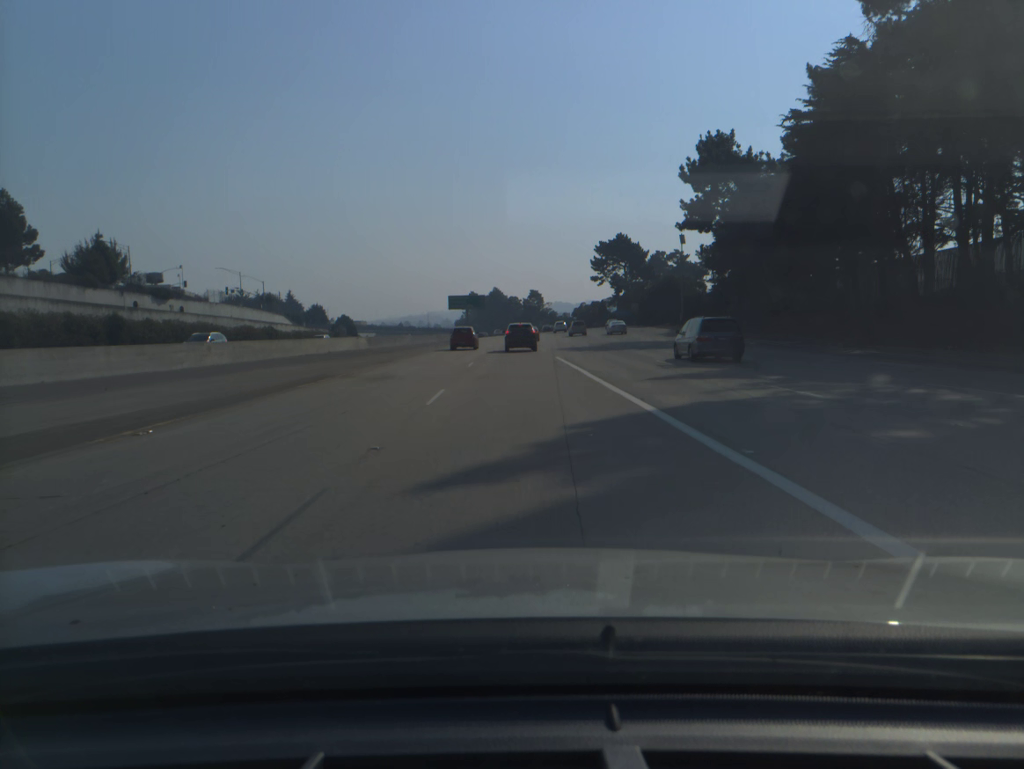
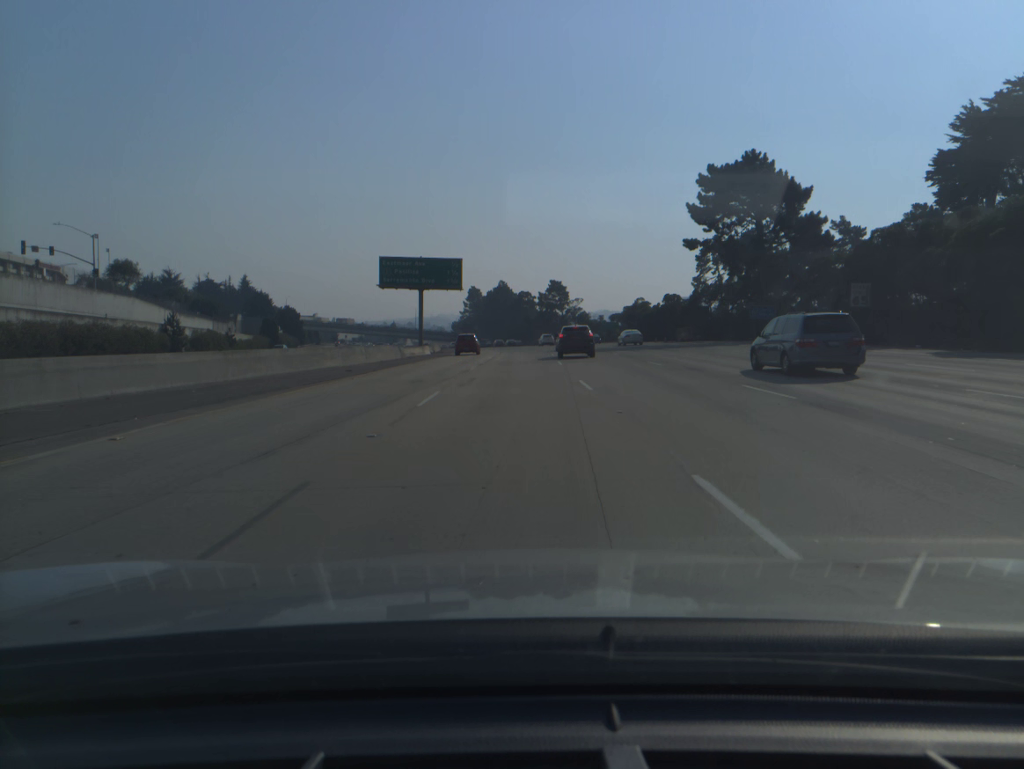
(-1.1, +87.6) m; -1°
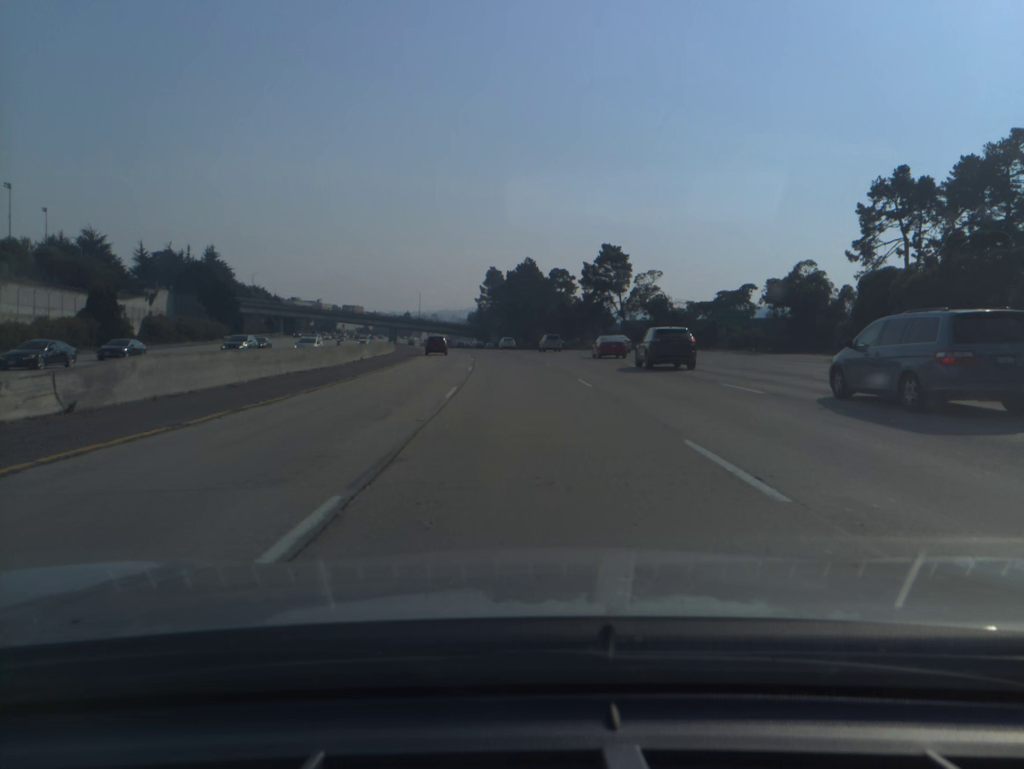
(-0.2, +70.0) m; -2°
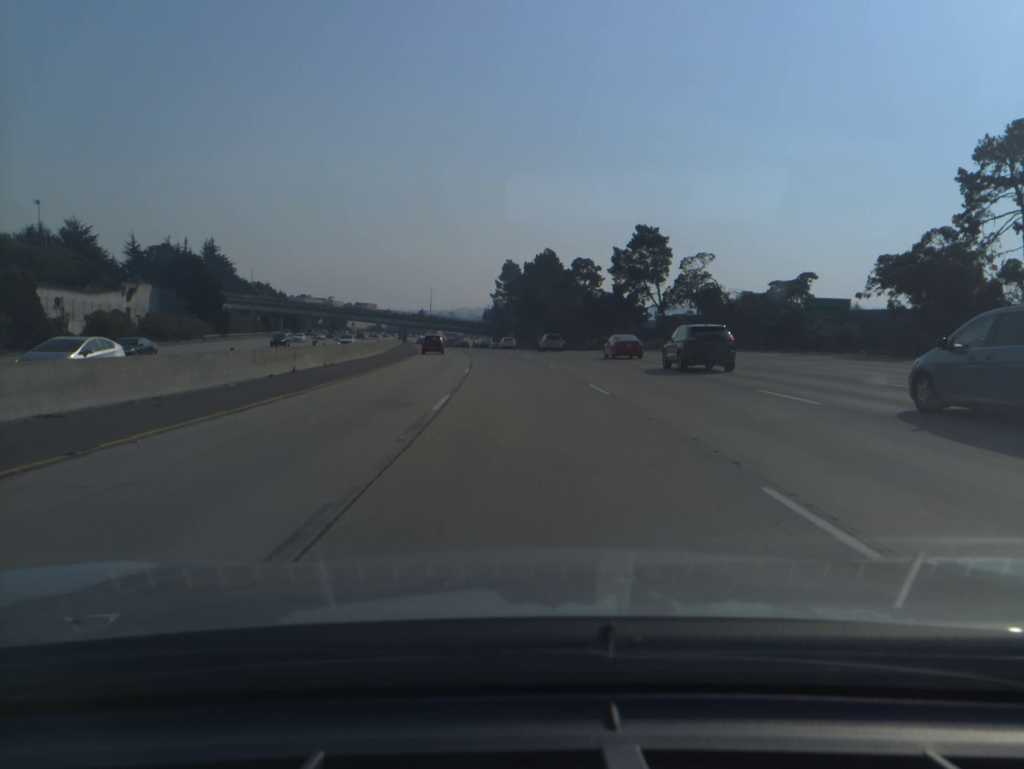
(-0.2, +17.8) m; -1°
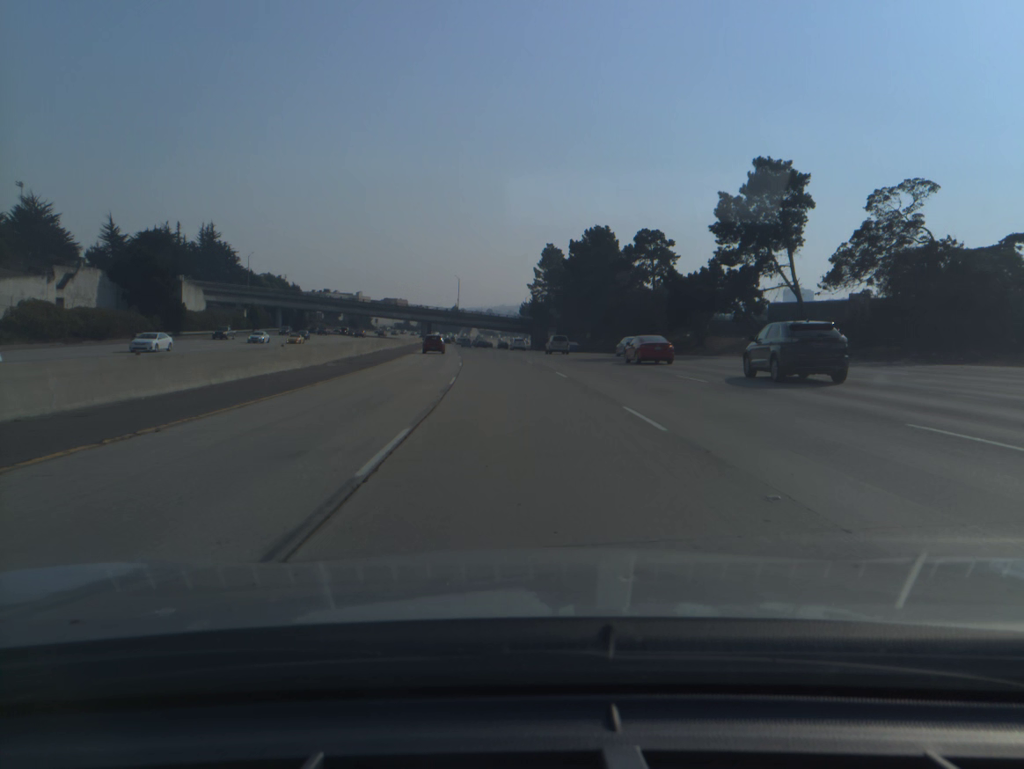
(-0.9, +36.1) m; -3°
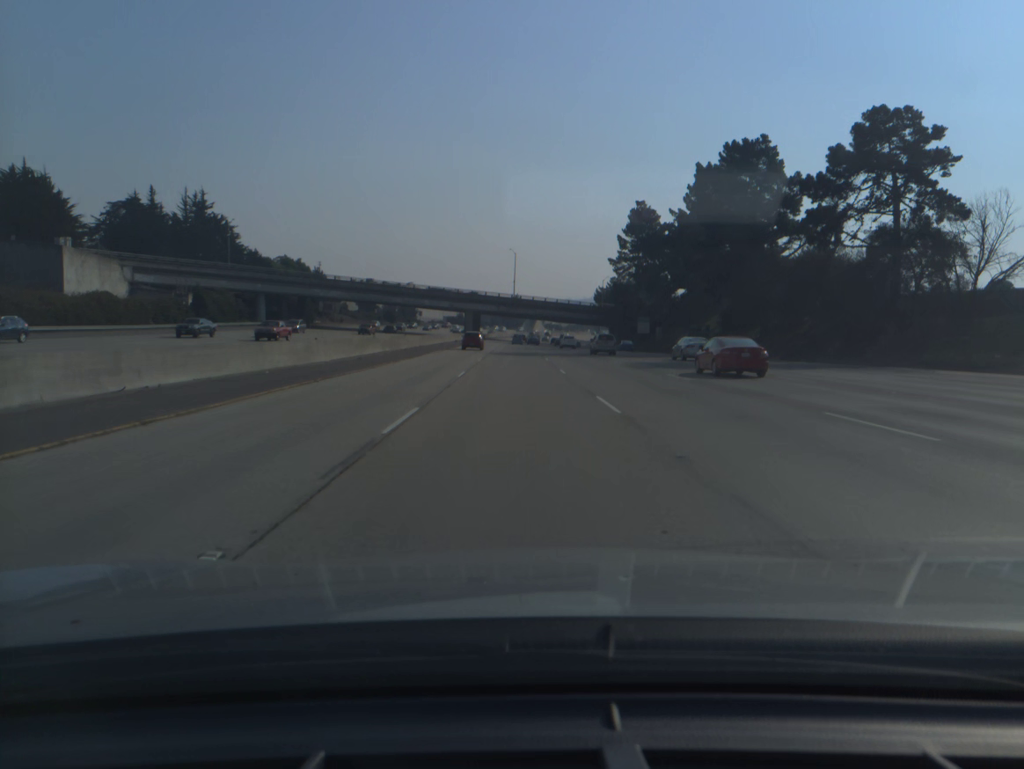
(-2.6, +55.4) m; -5°
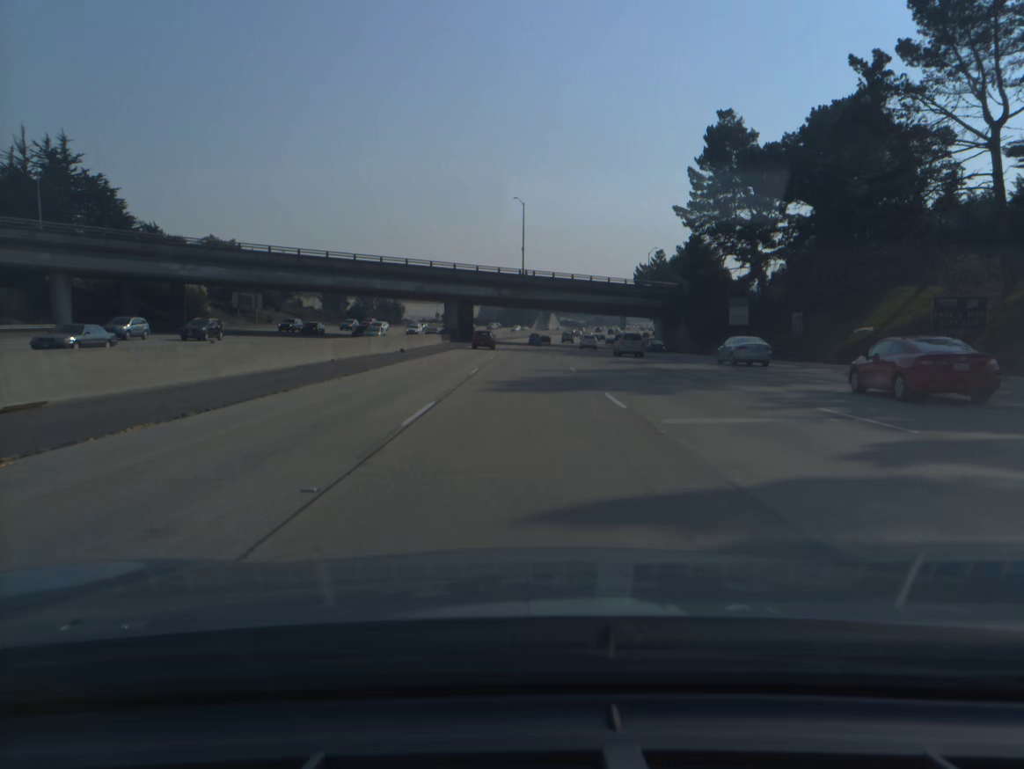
(-0.6, +57.3) m; -1°
